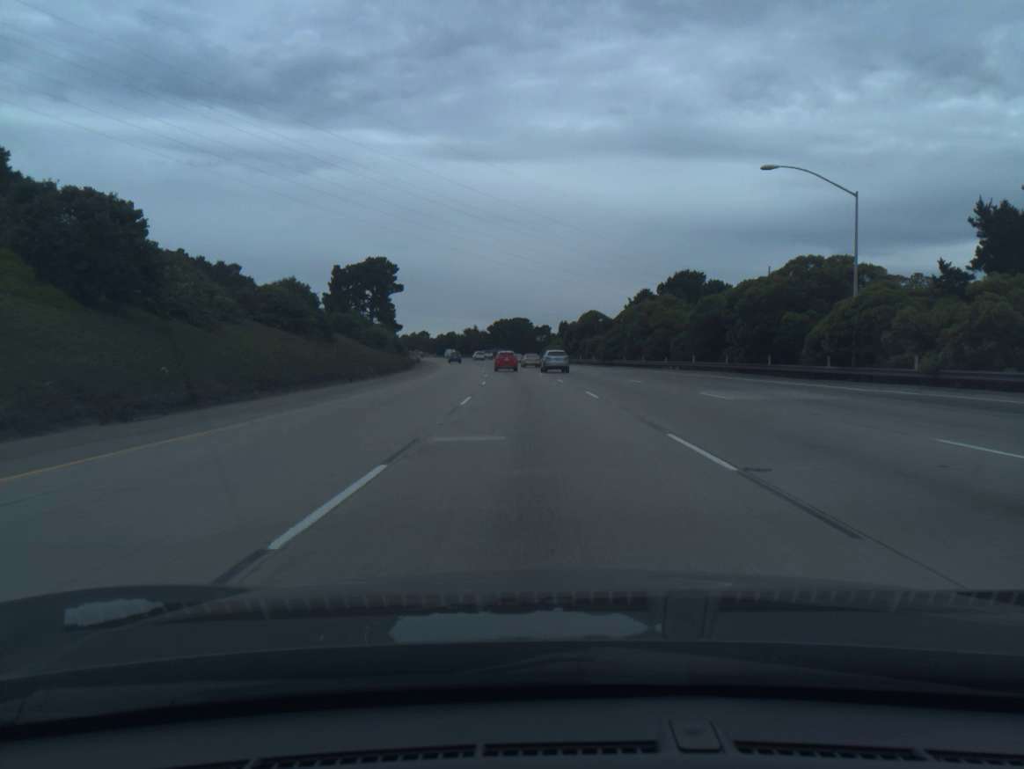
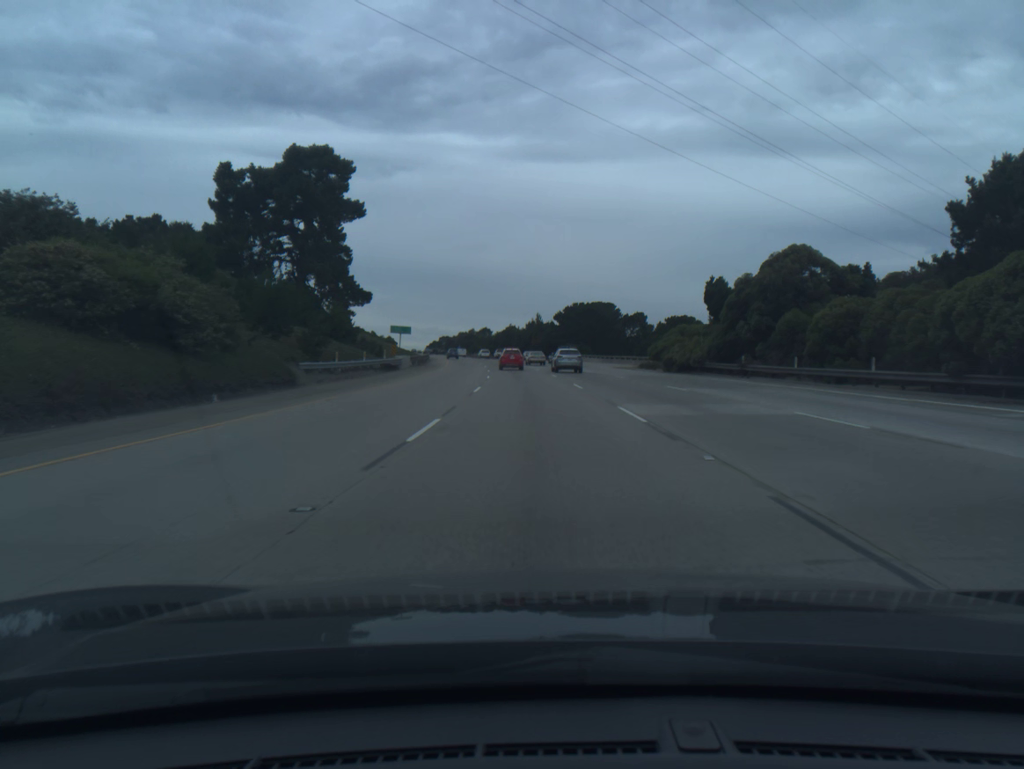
(-3.1, +67.0) m; -5°
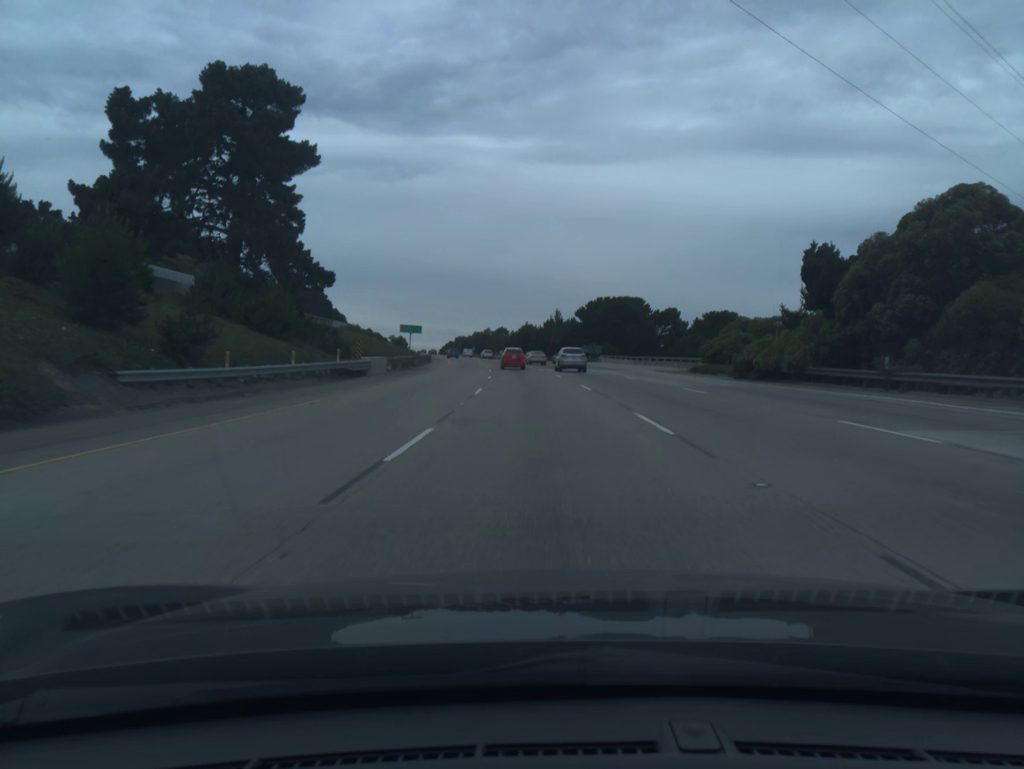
(-0.2, +16.6) m; -1°
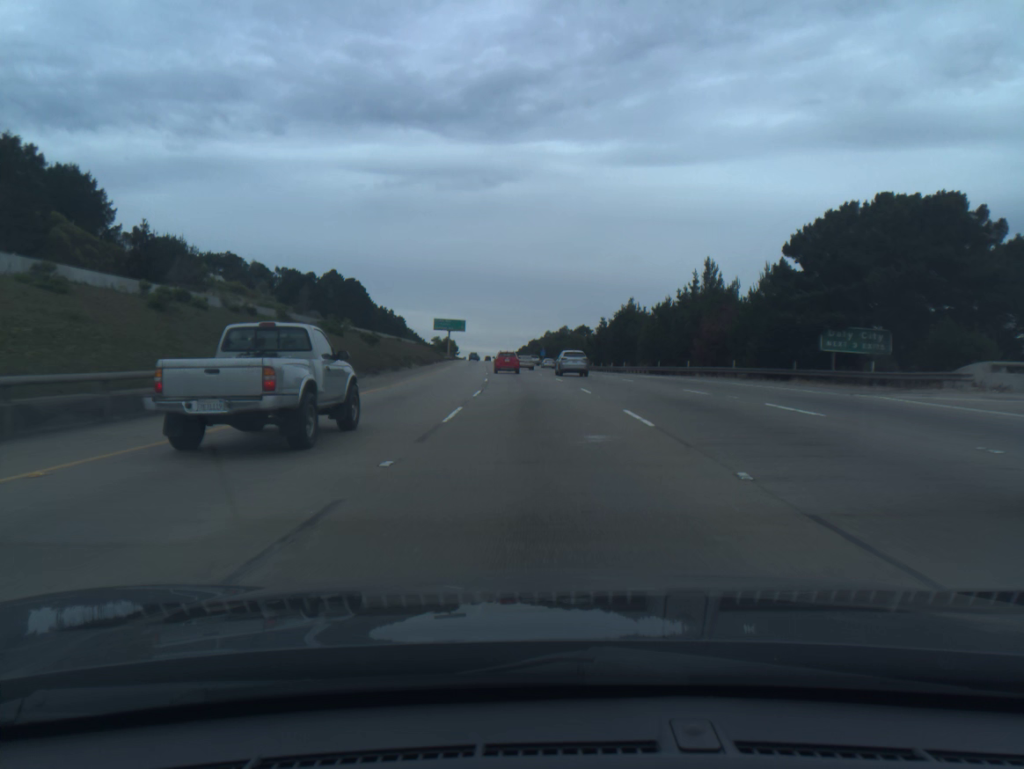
(-4.0, +81.9) m; -6°
